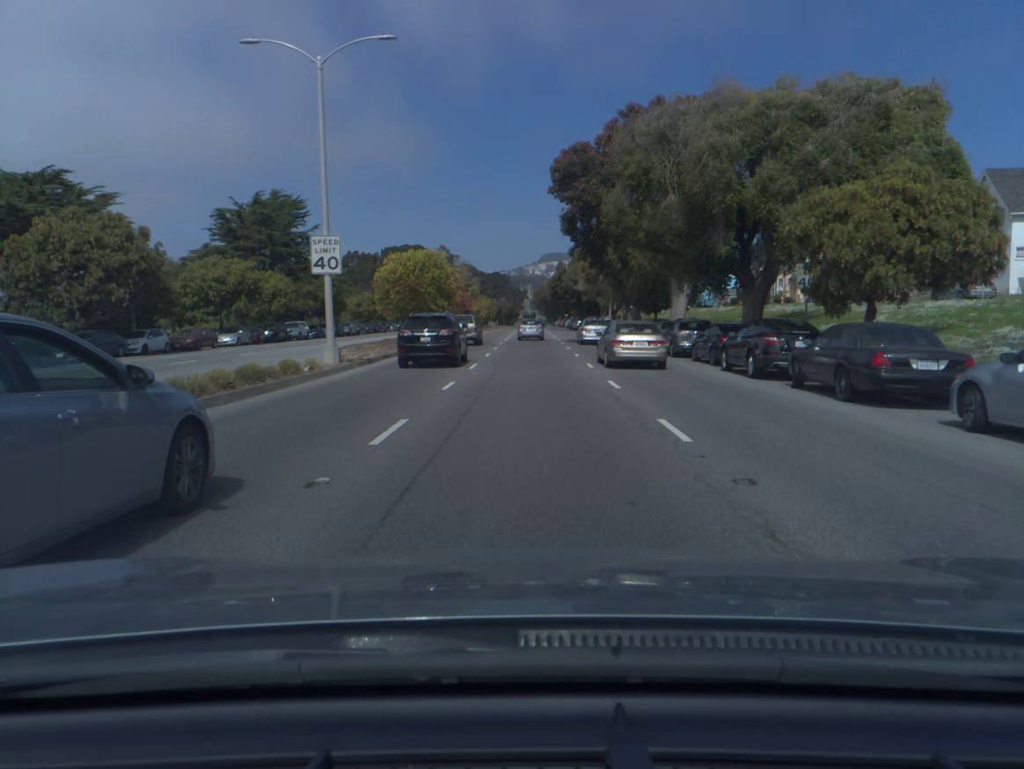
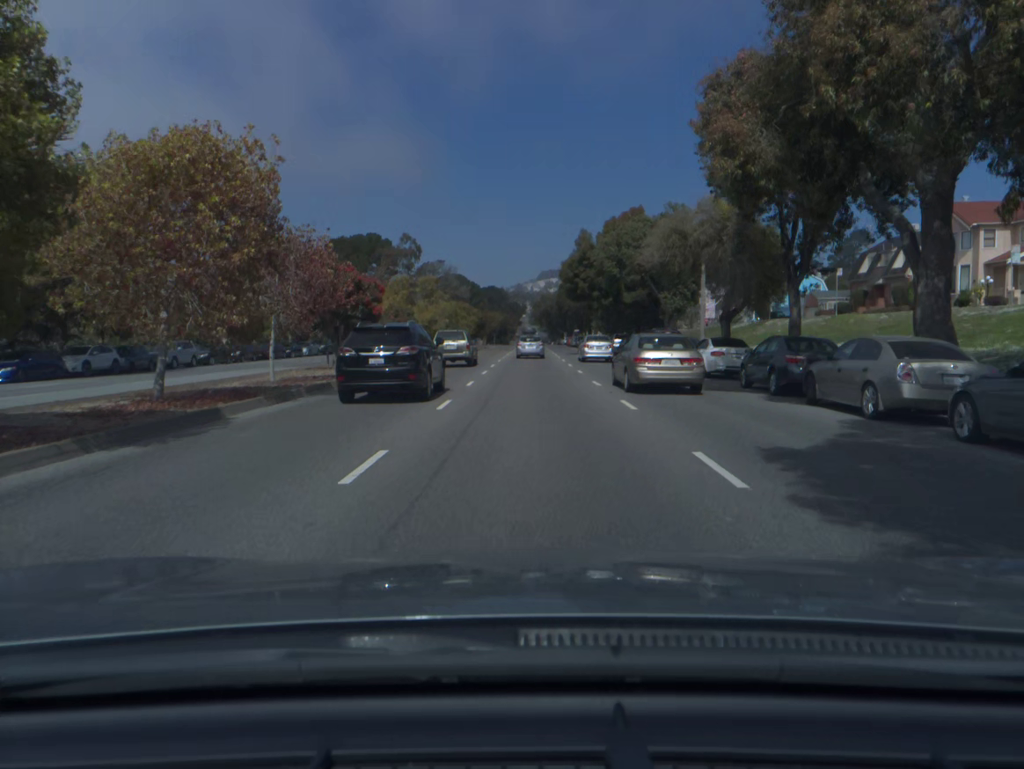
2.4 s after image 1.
(0.0, +45.6) m; 0°
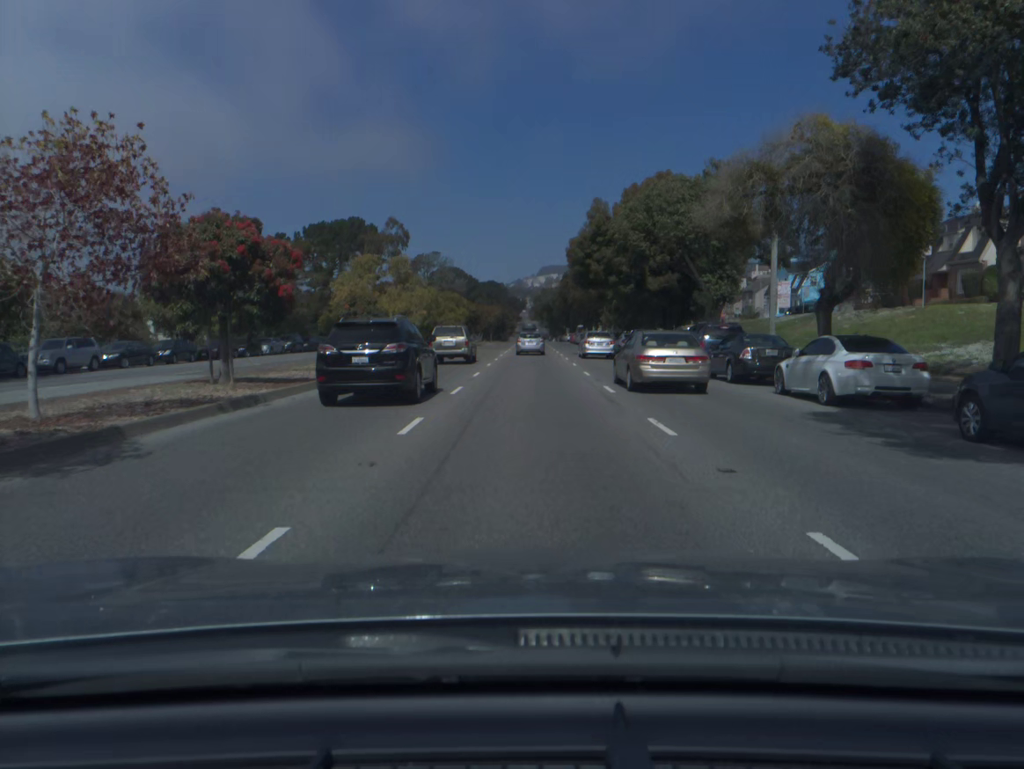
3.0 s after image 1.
(0.0, +11.2) m; 0°
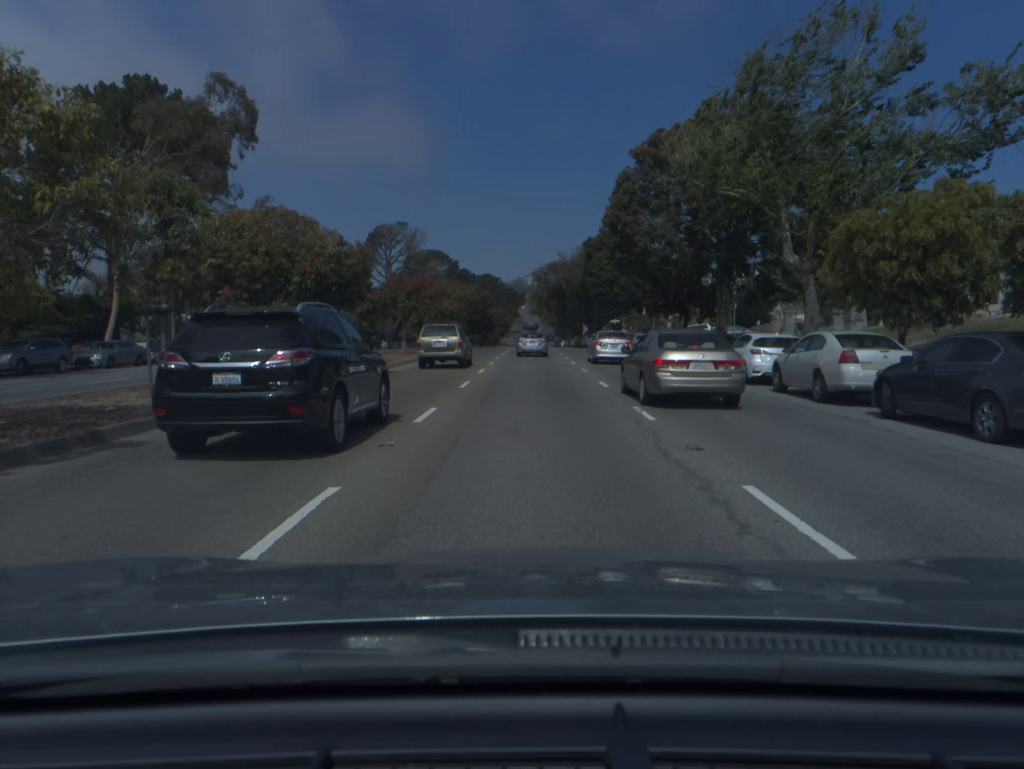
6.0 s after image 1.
(0.0, +56.6) m; 0°
